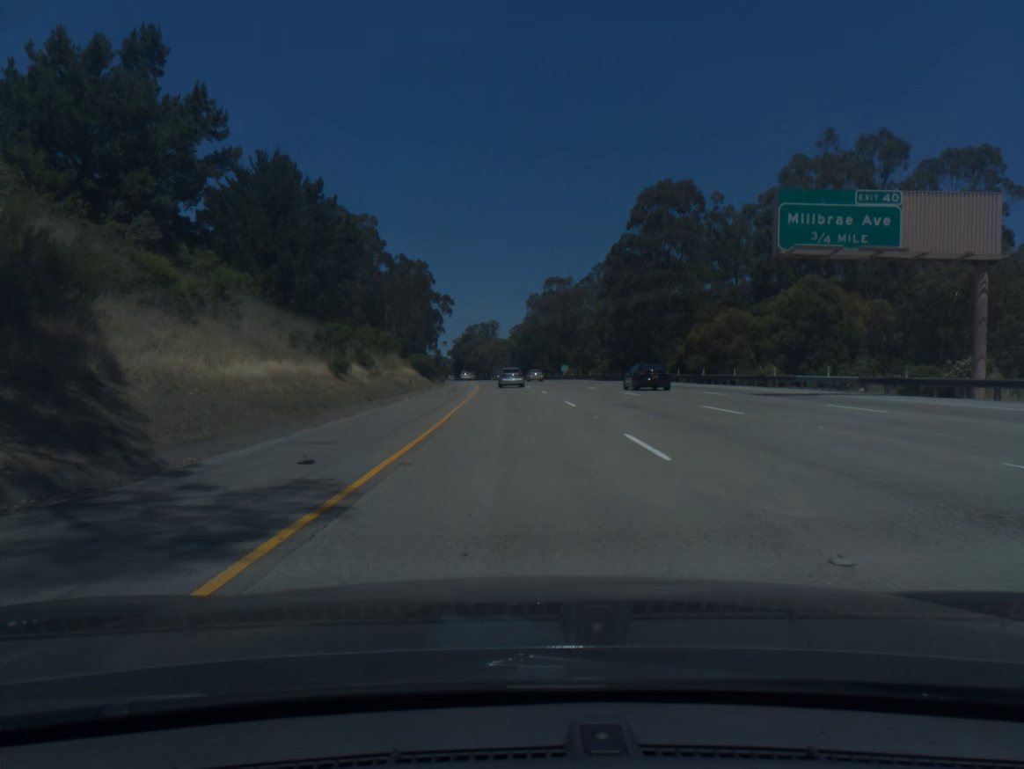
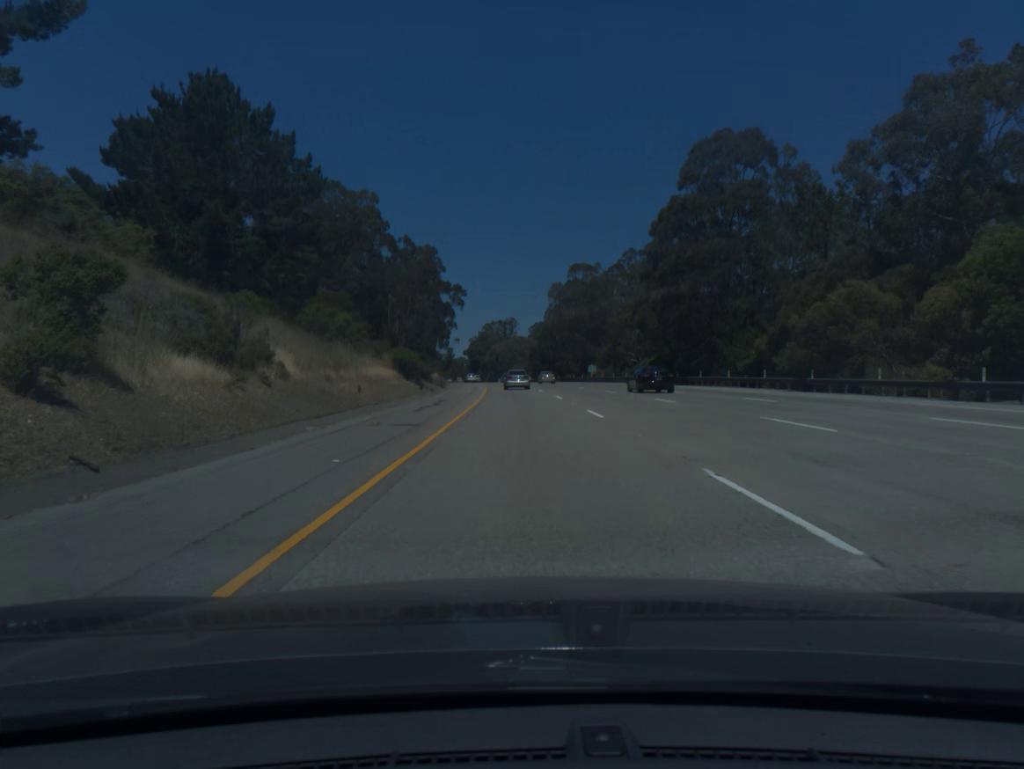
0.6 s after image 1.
(-0.2, +19.8) m; -1°
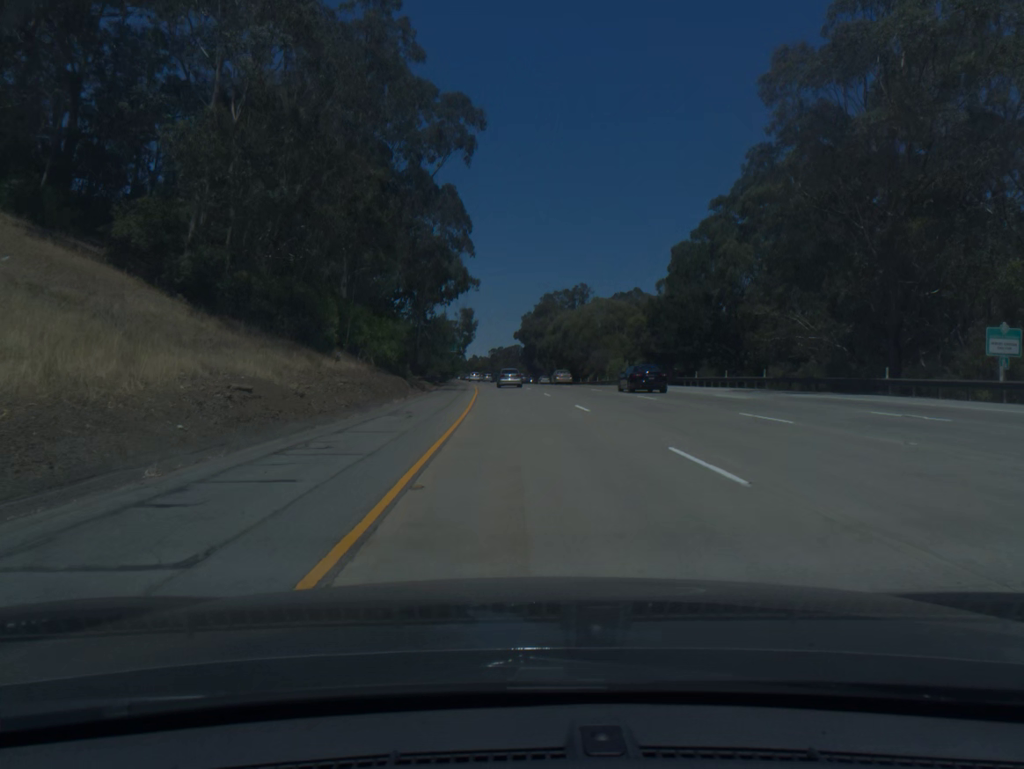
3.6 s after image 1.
(-4.1, +98.9) m; -5°
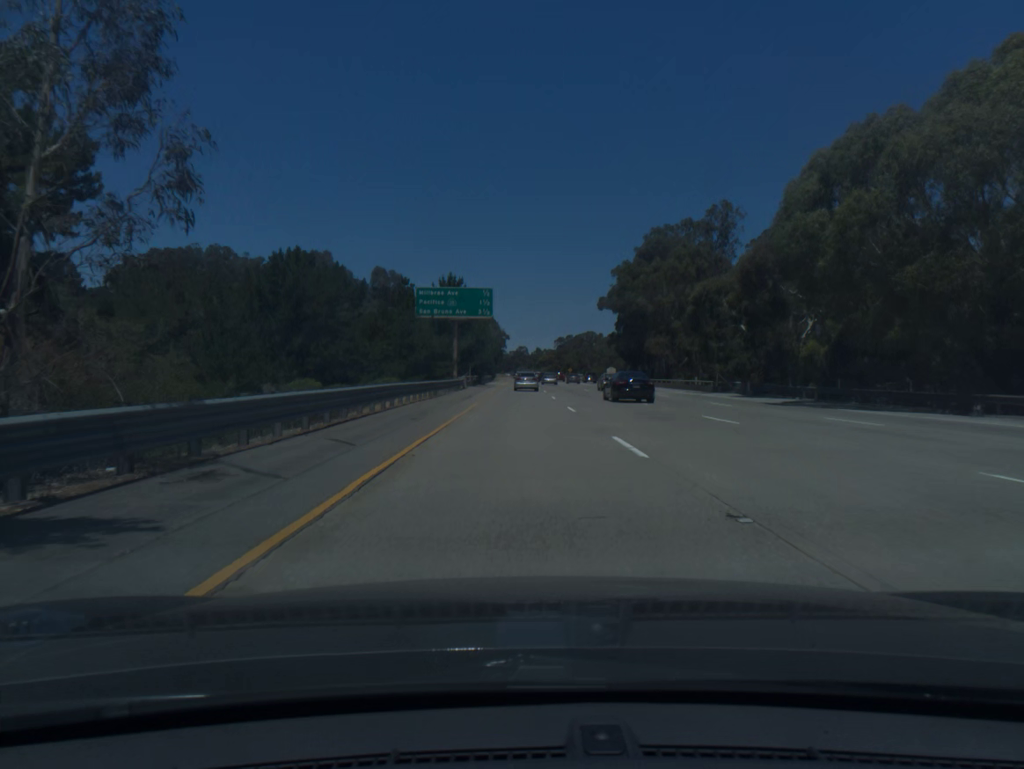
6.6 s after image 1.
(-4.3, +99.0) m; -5°
